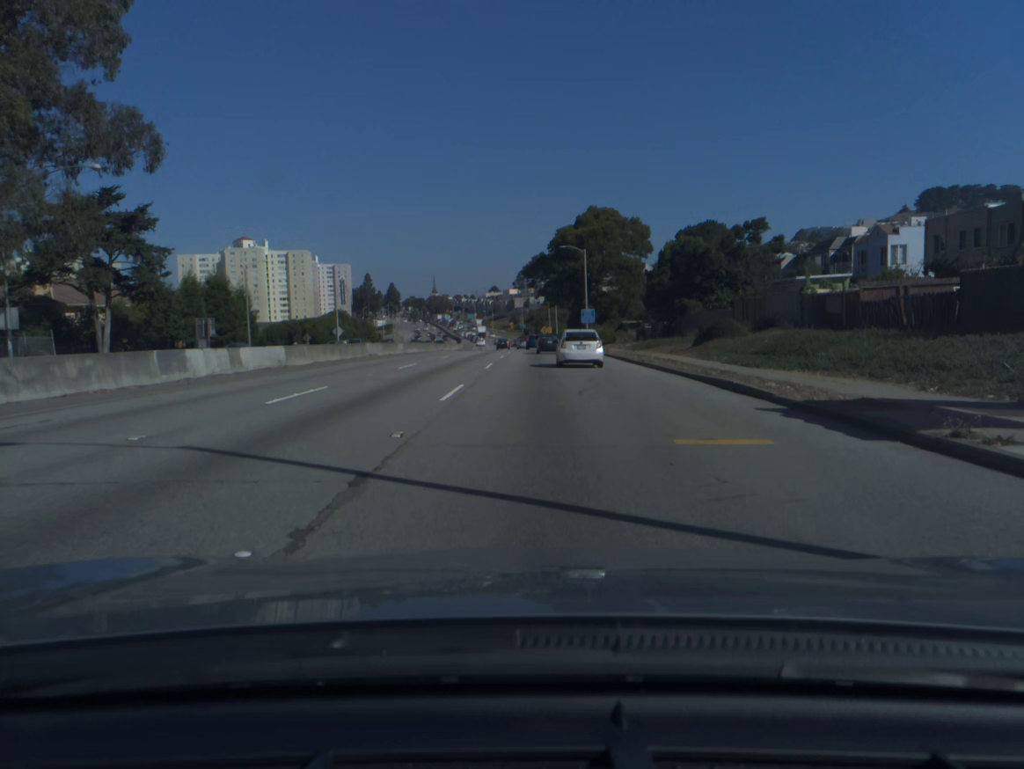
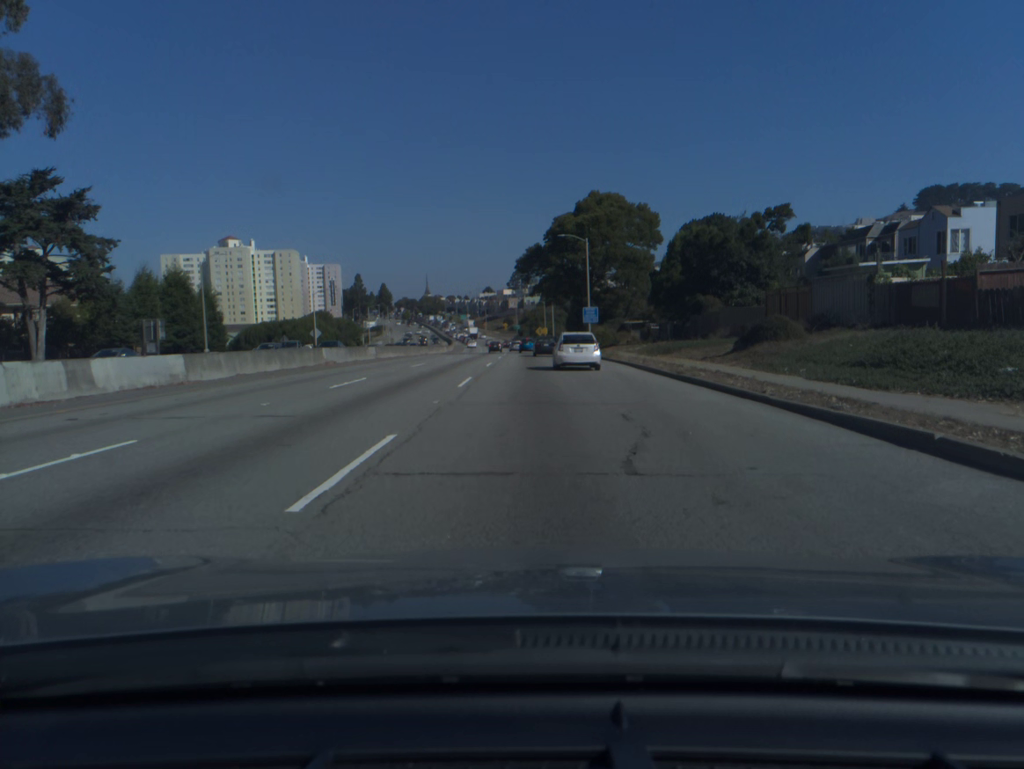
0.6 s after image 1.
(0.0, +9.3) m; +1°
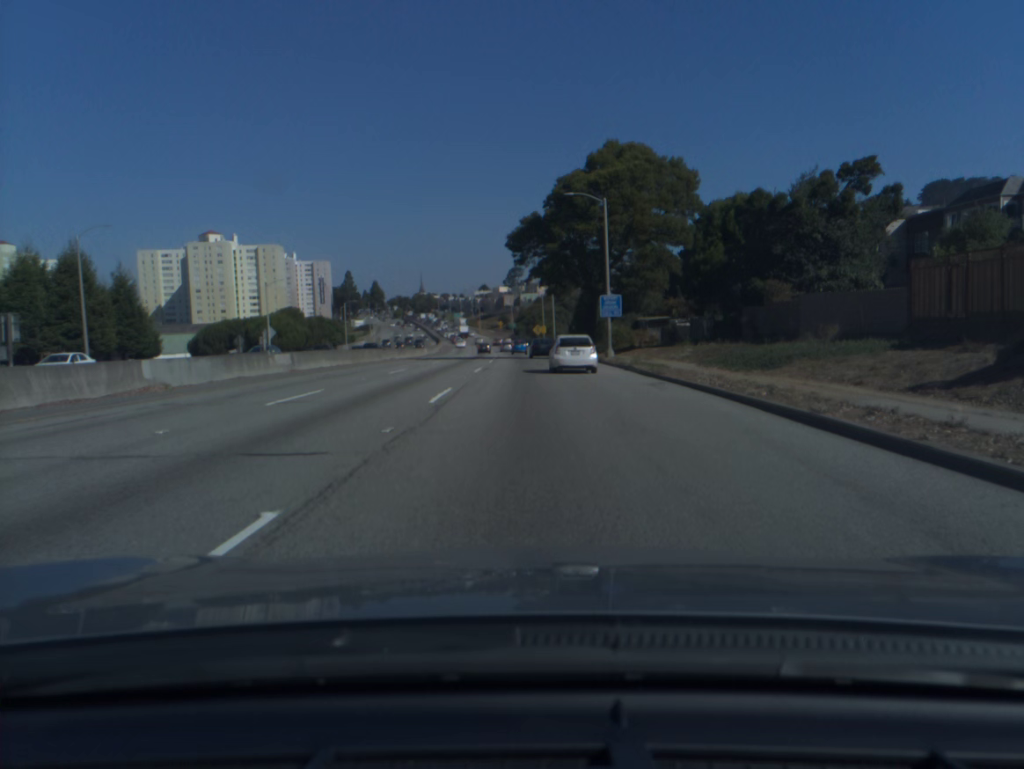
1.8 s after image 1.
(0.0, +18.7) m; 0°
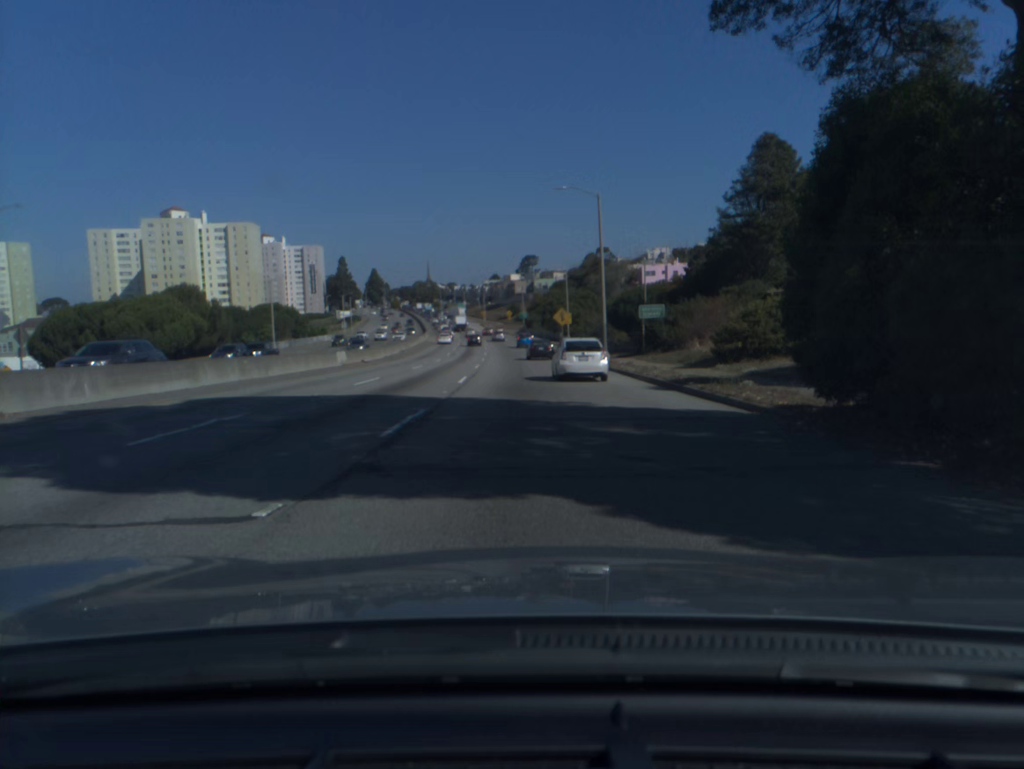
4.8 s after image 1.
(-0.5, +49.7) m; -1°
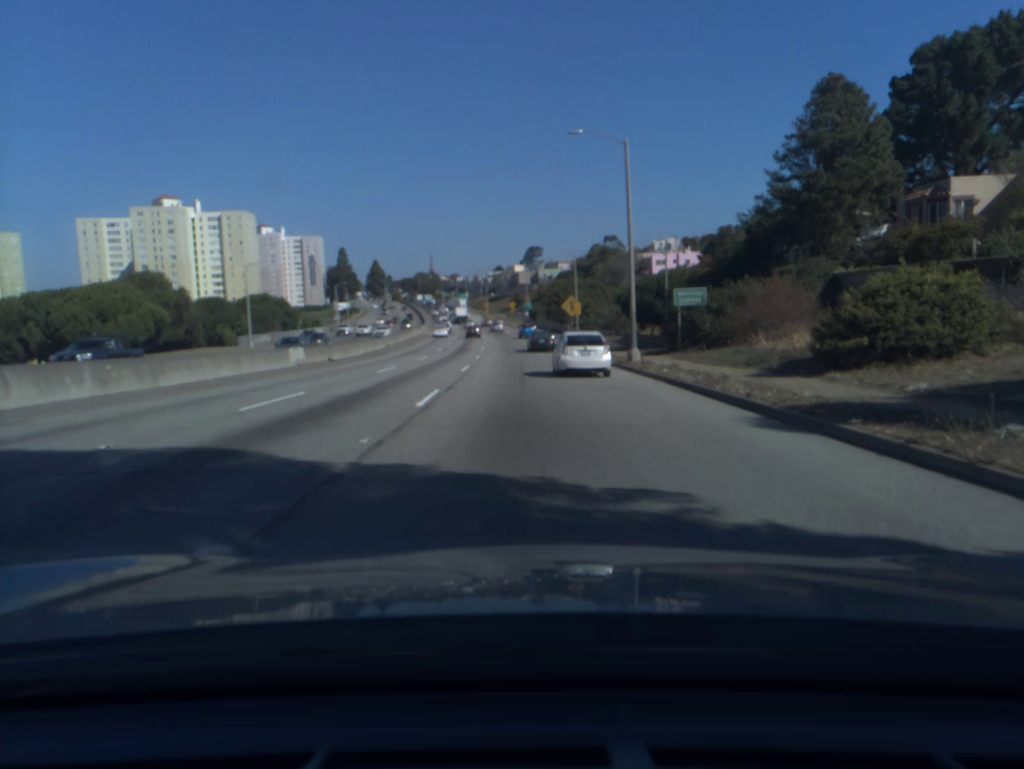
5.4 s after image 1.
(0.0, +10.5) m; 0°
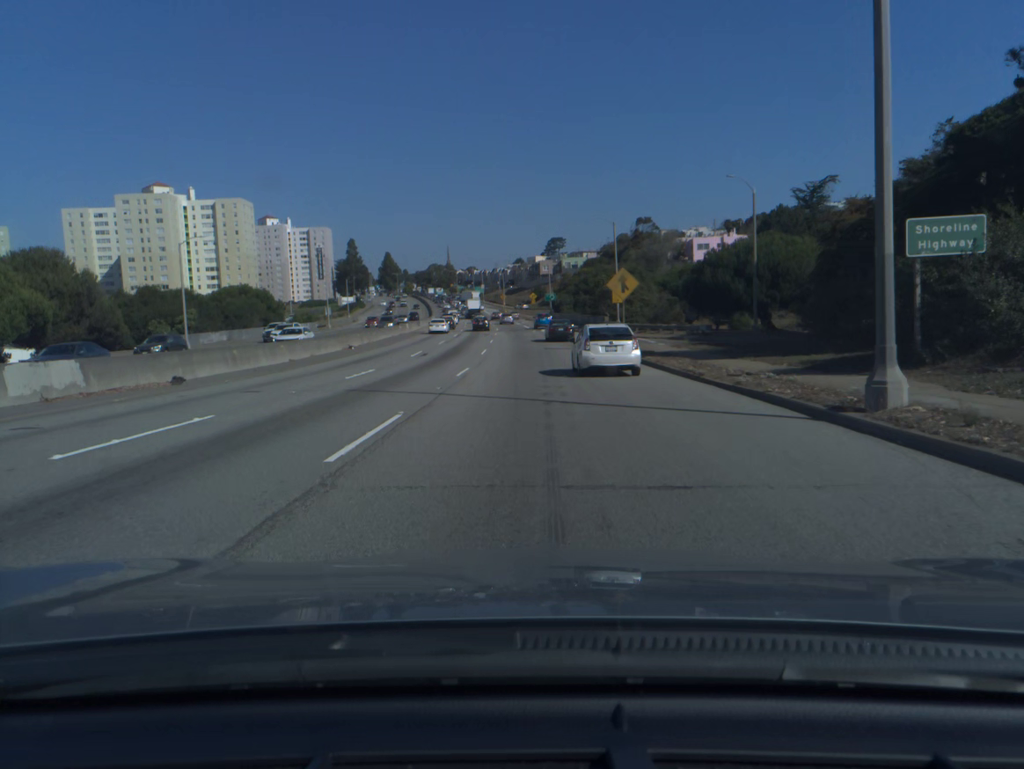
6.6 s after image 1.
(-0.3, +21.6) m; -2°
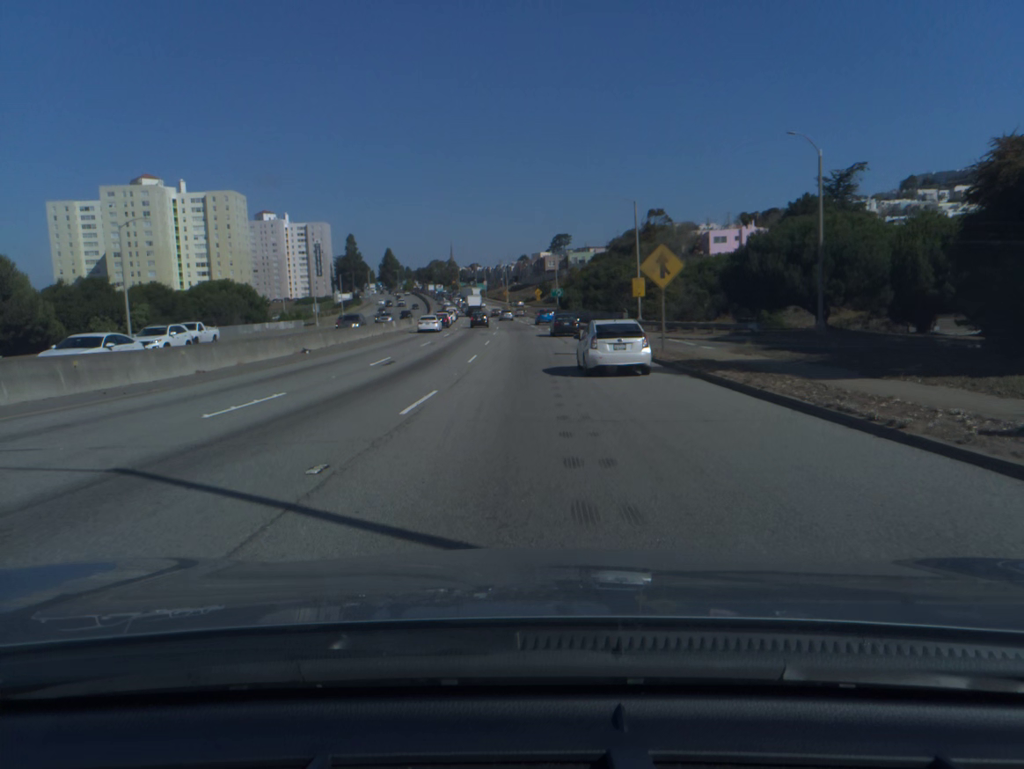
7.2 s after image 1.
(0.0, +10.6) m; 0°
